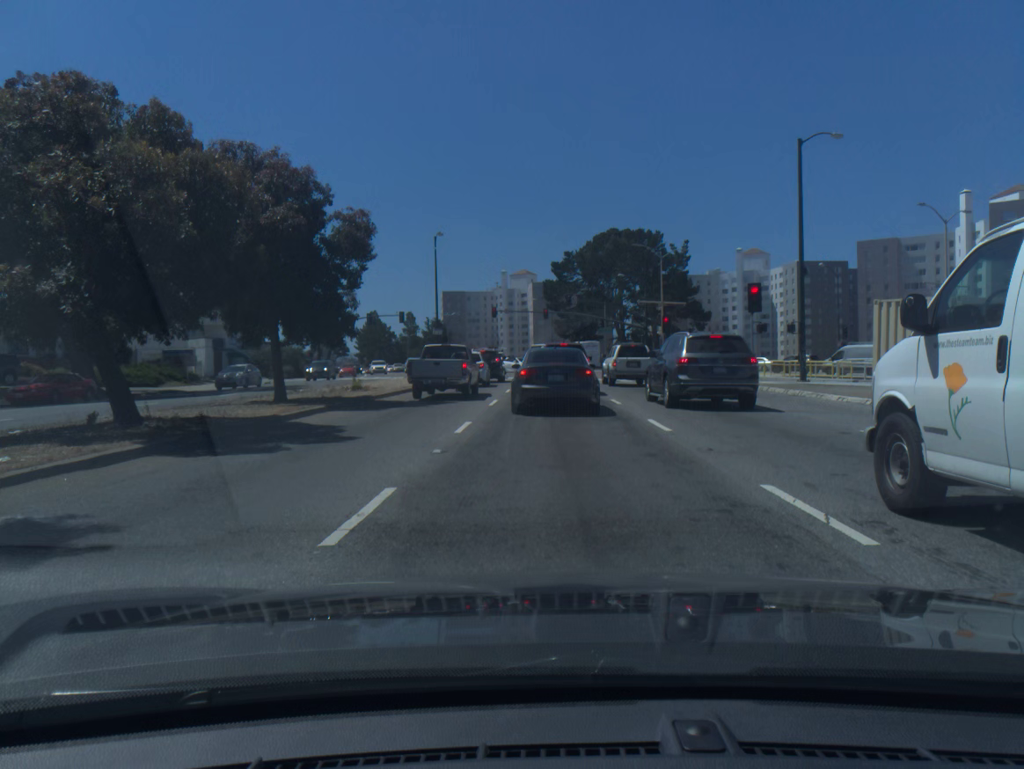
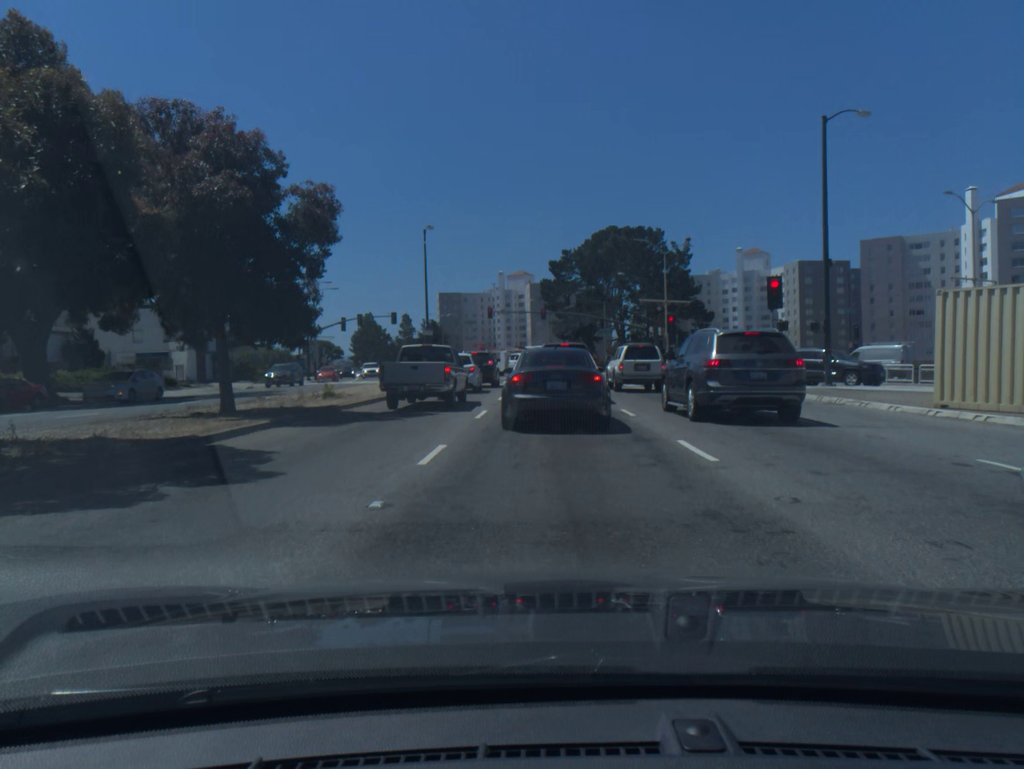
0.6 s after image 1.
(0.0, +3.5) m; 0°
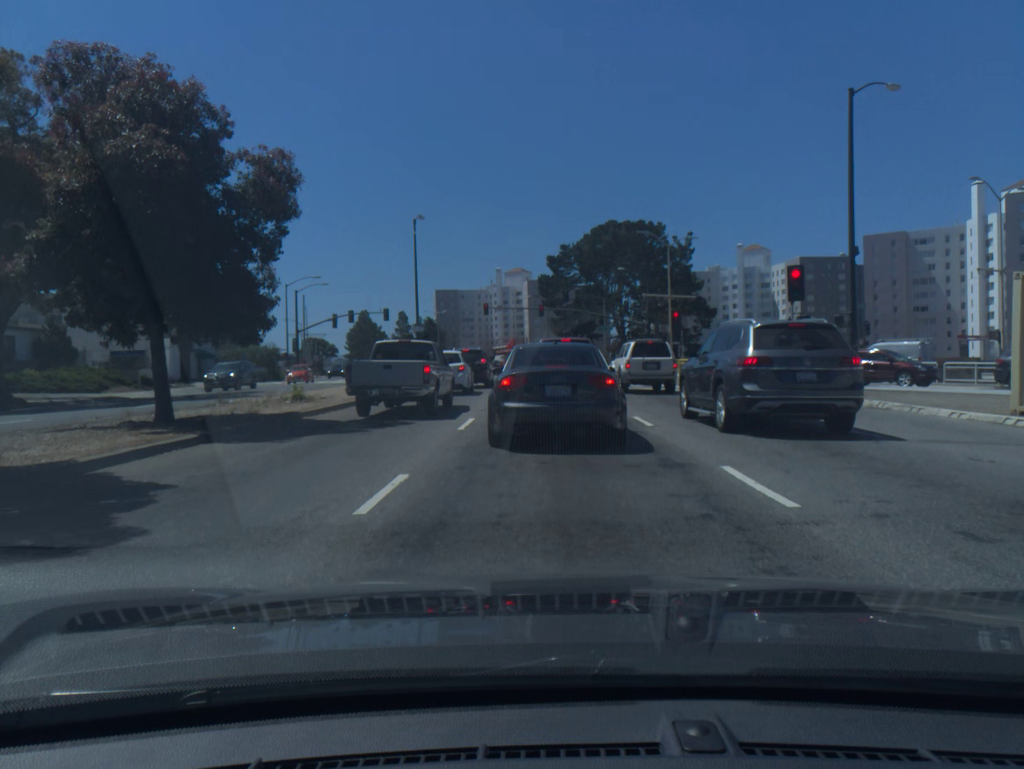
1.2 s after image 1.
(0.0, +3.0) m; 0°
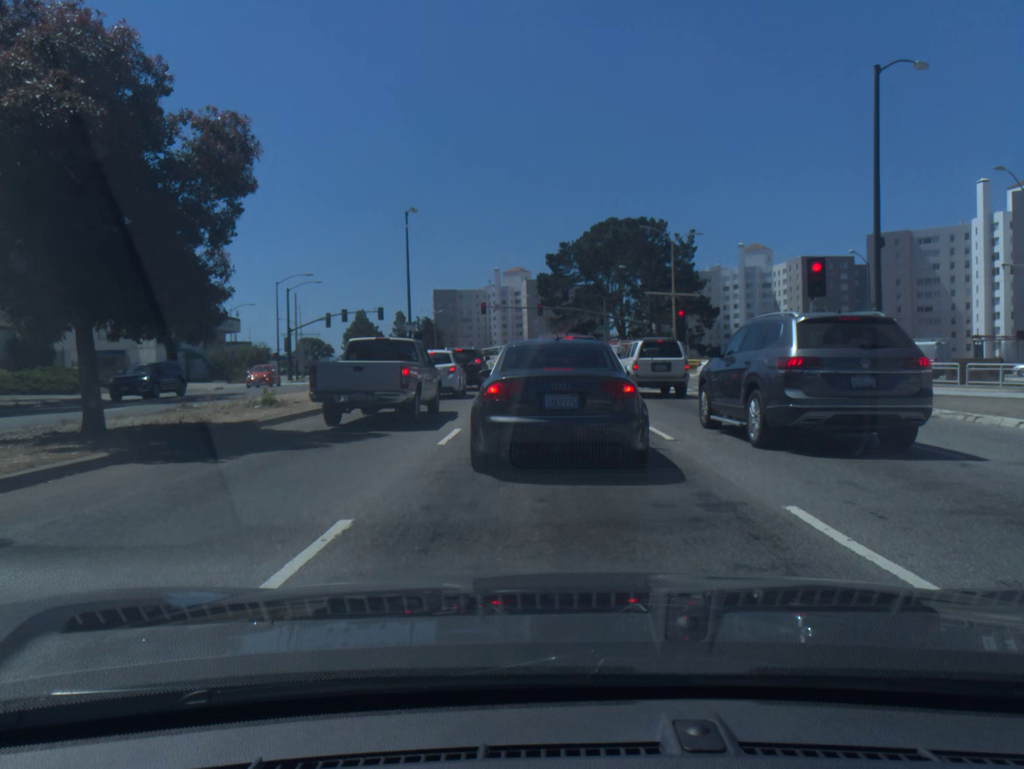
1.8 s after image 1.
(0.0, +2.3) m; 0°
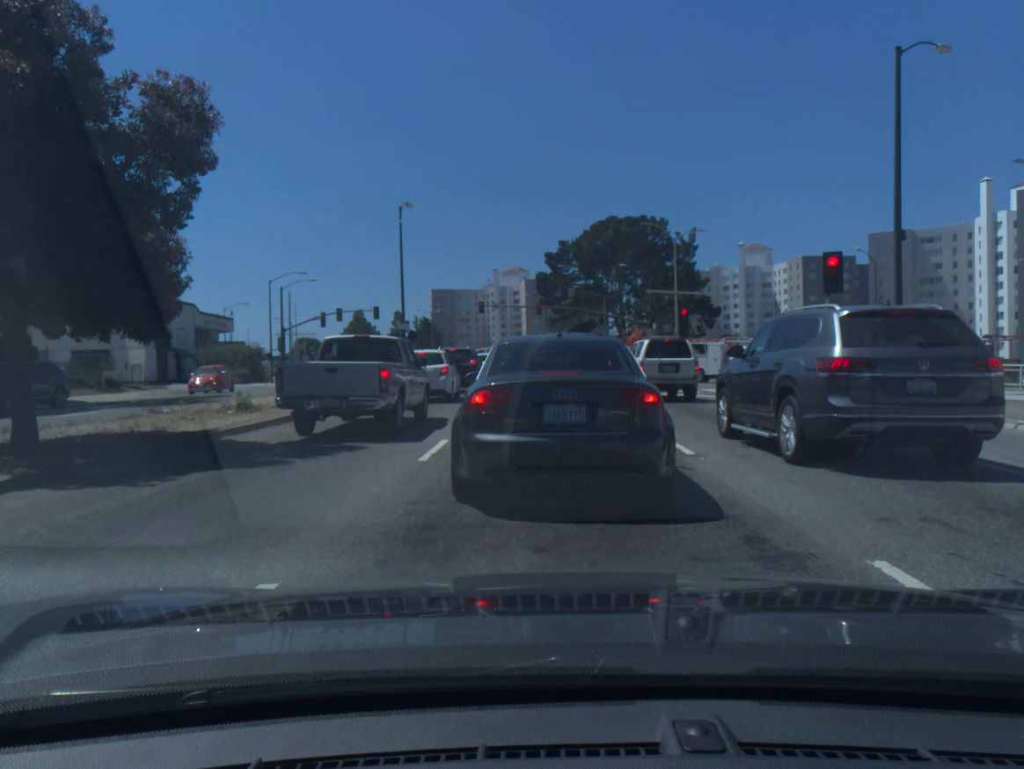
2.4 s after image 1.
(0.0, +1.7) m; +1°
